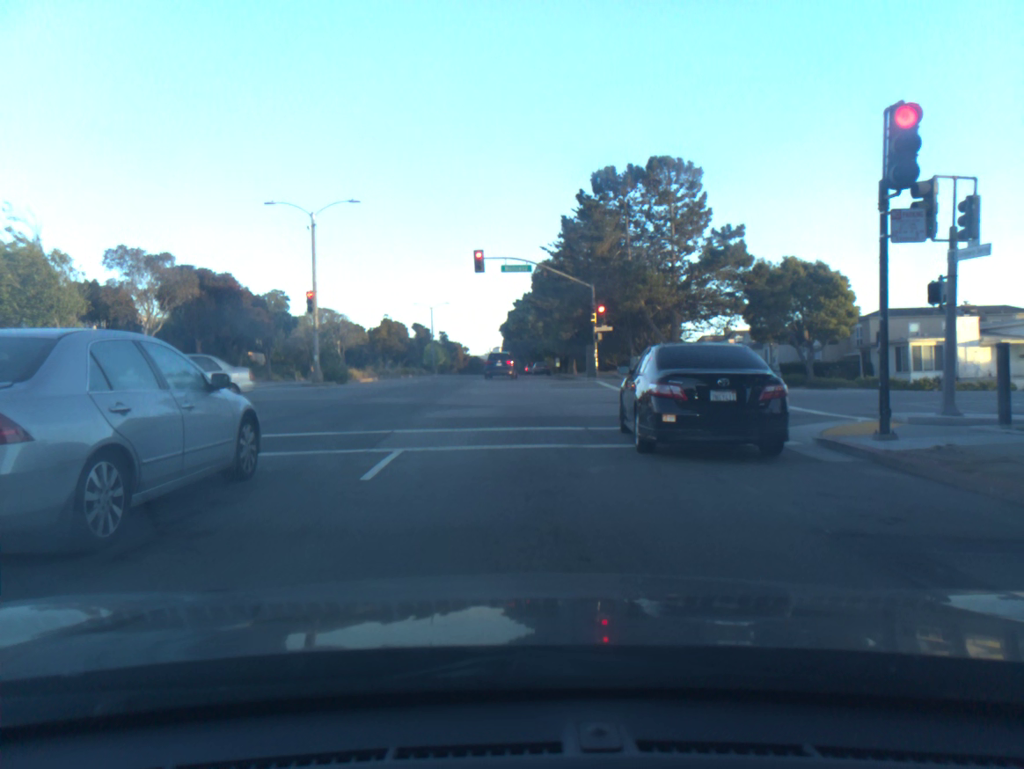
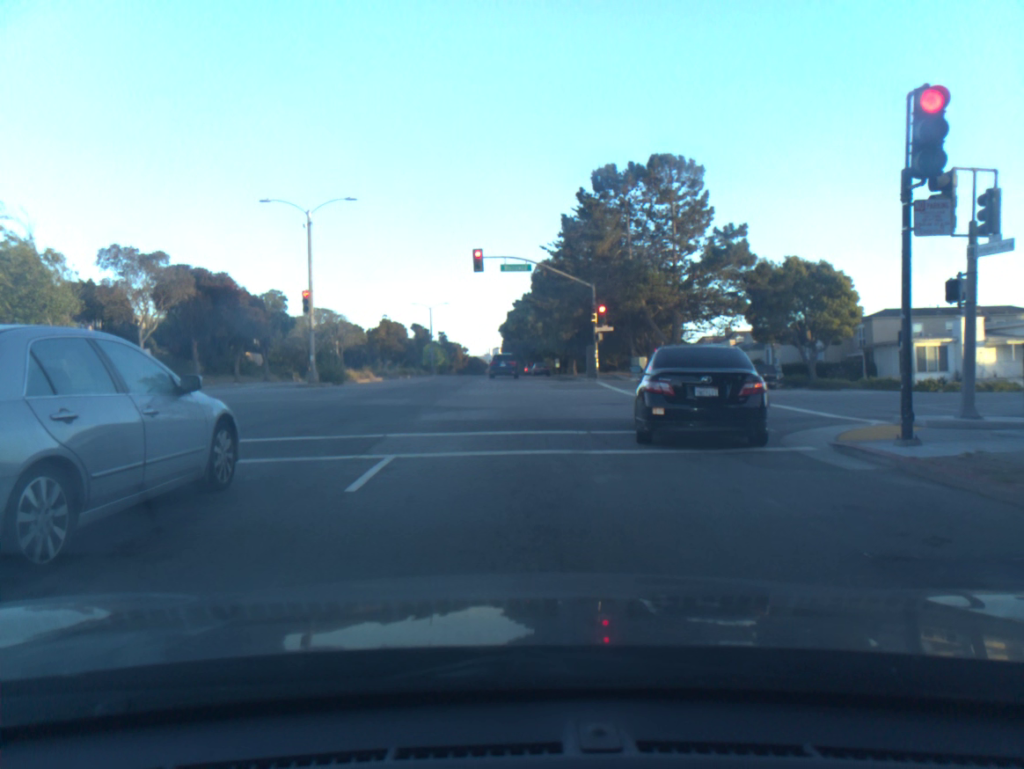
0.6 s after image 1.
(0.0, +0.6) m; 0°
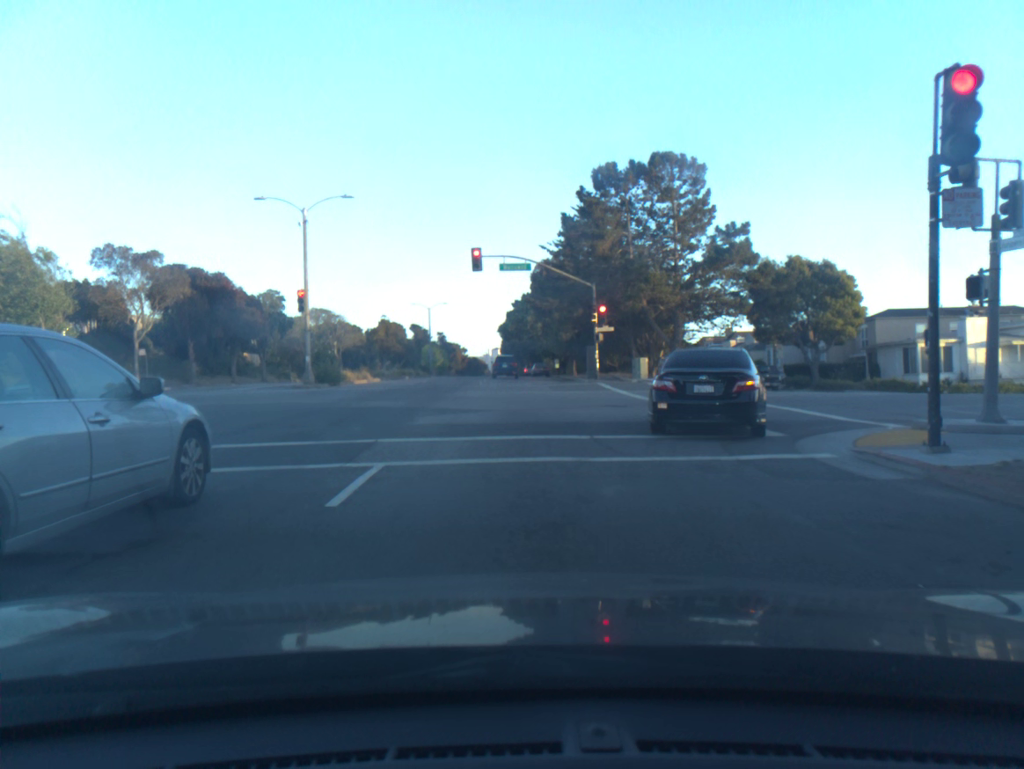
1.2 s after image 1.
(0.0, +0.6) m; 0°
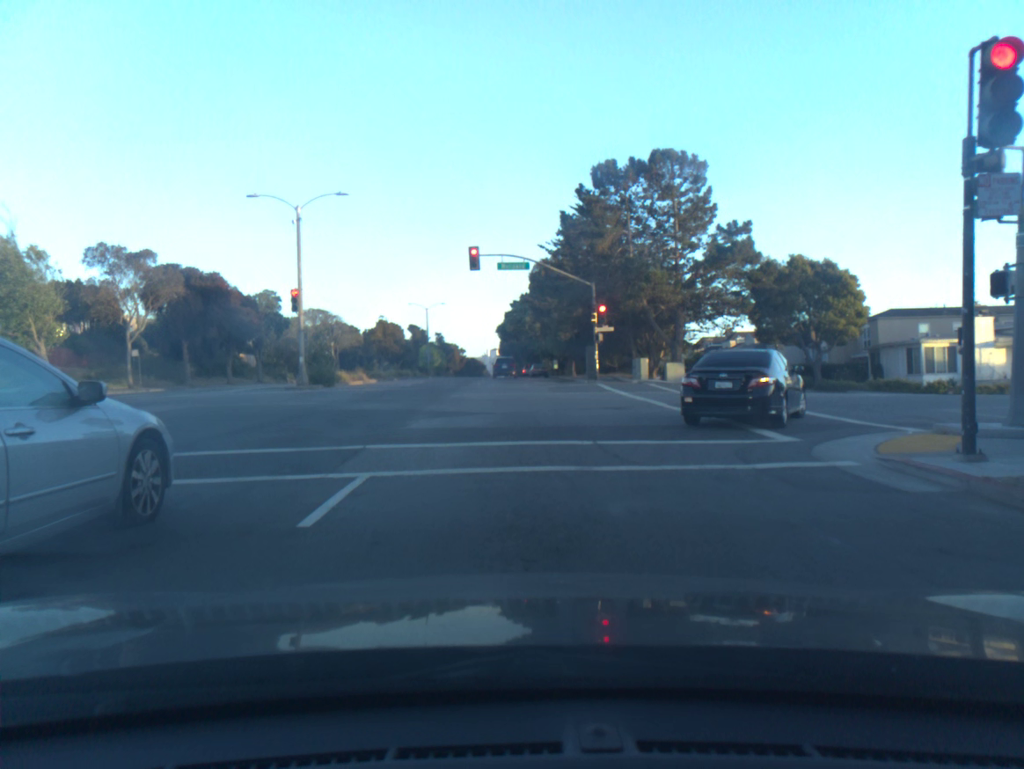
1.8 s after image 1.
(0.0, +0.7) m; 0°
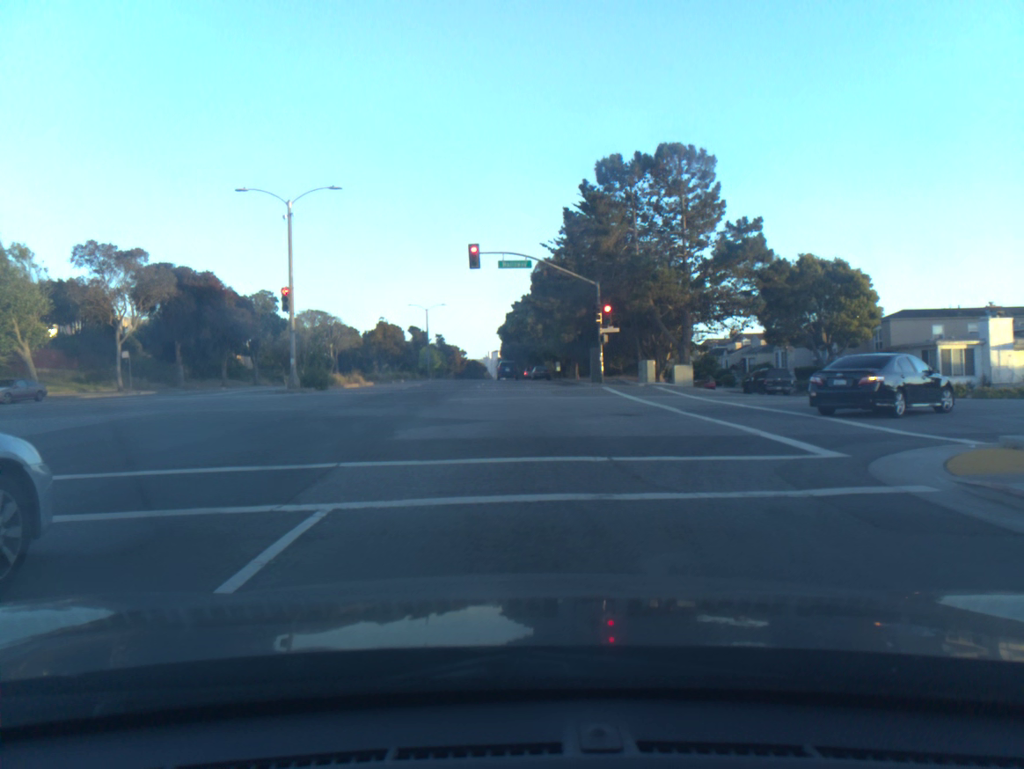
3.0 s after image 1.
(0.0, +1.6) m; 0°
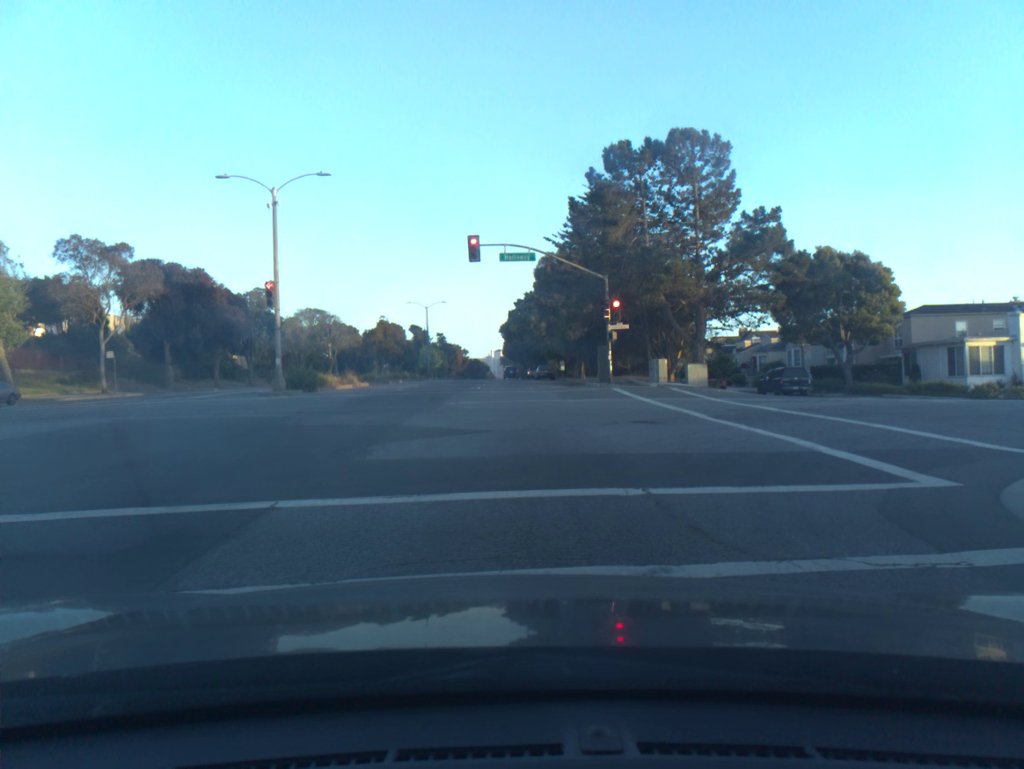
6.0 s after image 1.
(0.0, +2.5) m; 0°
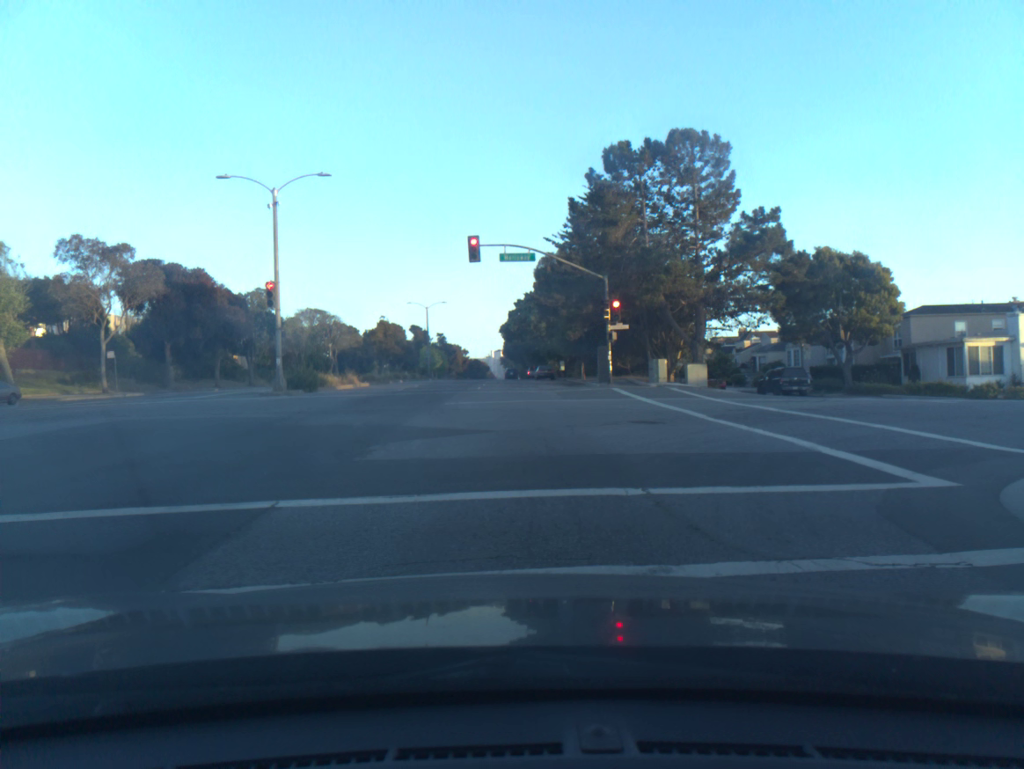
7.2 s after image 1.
(0.0, 0.0) m; 0°
